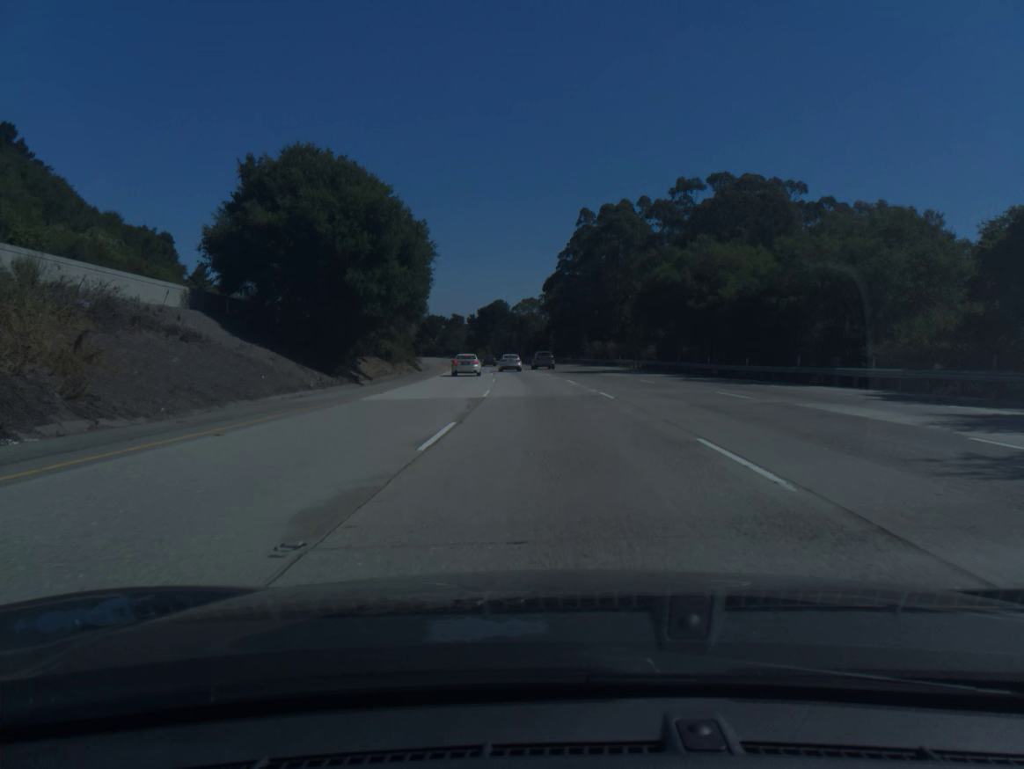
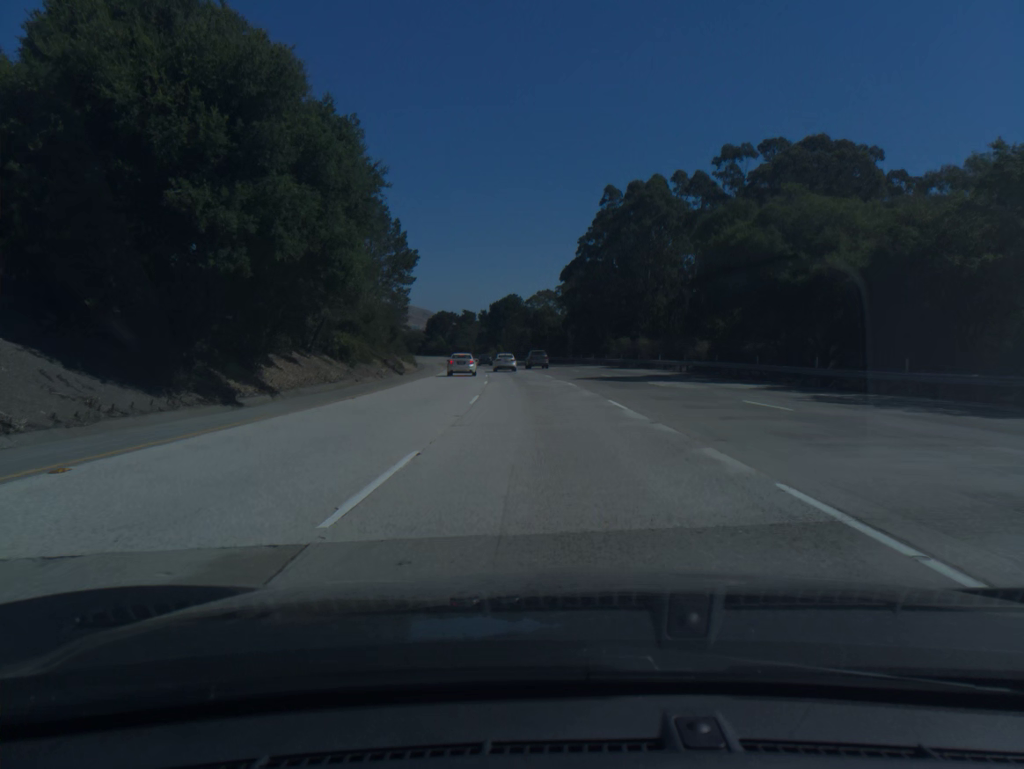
(-0.2, +18.4) m; -1°
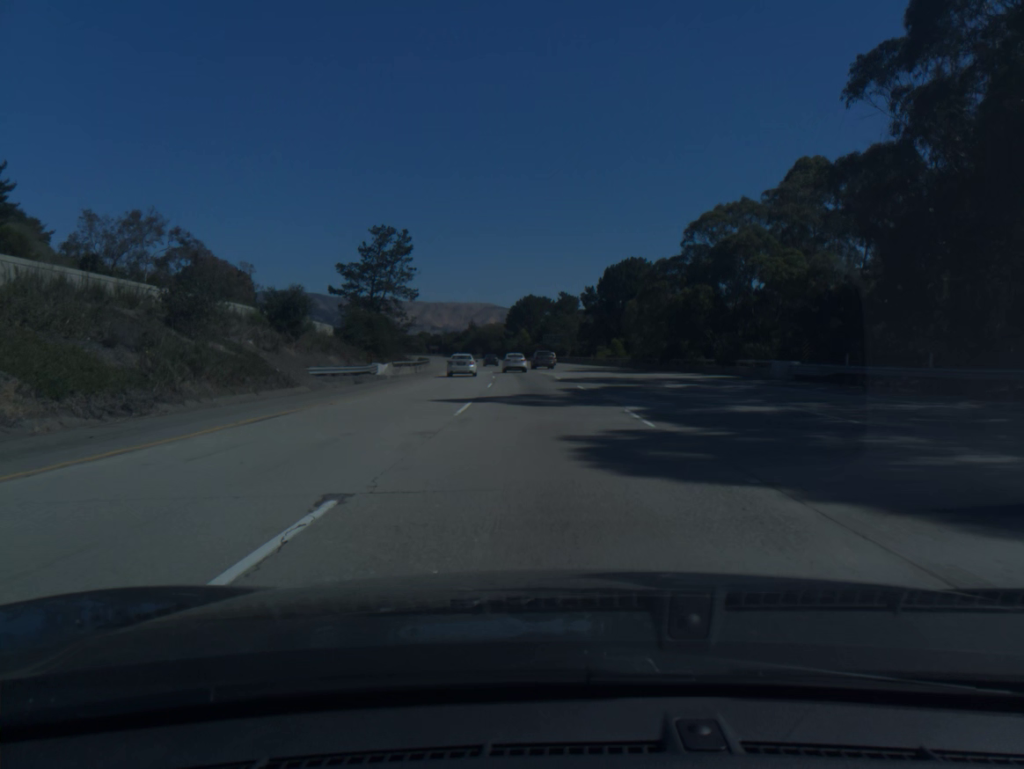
(-6.3, +91.0) m; -8°
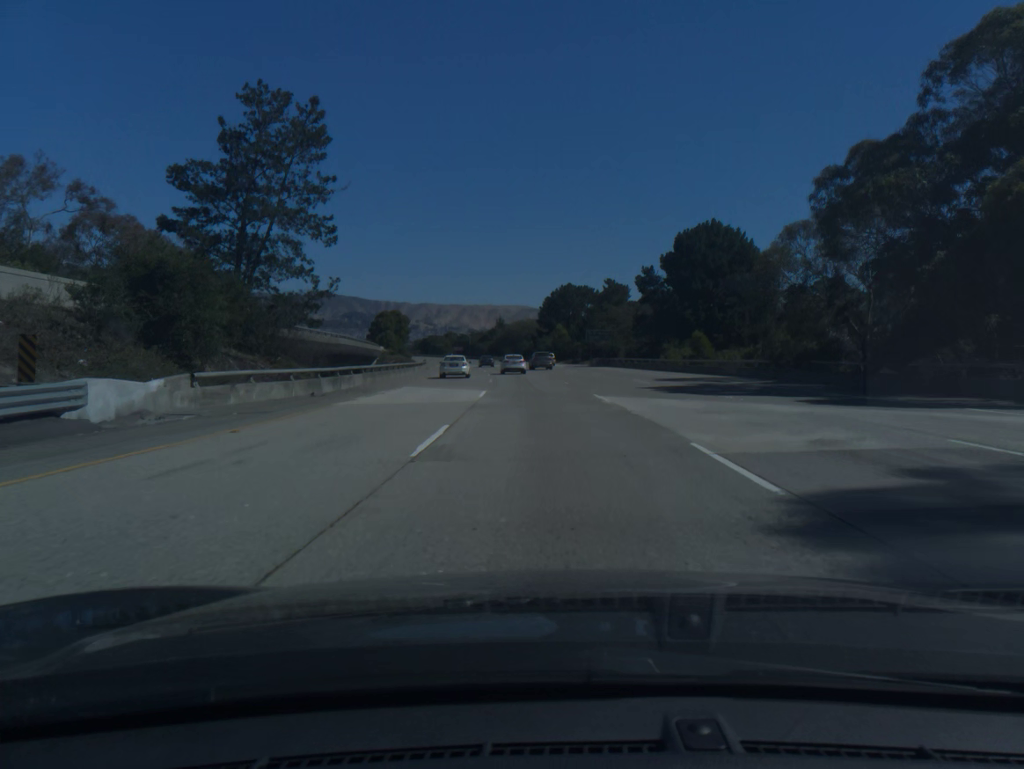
(-0.8, +36.0) m; -3°
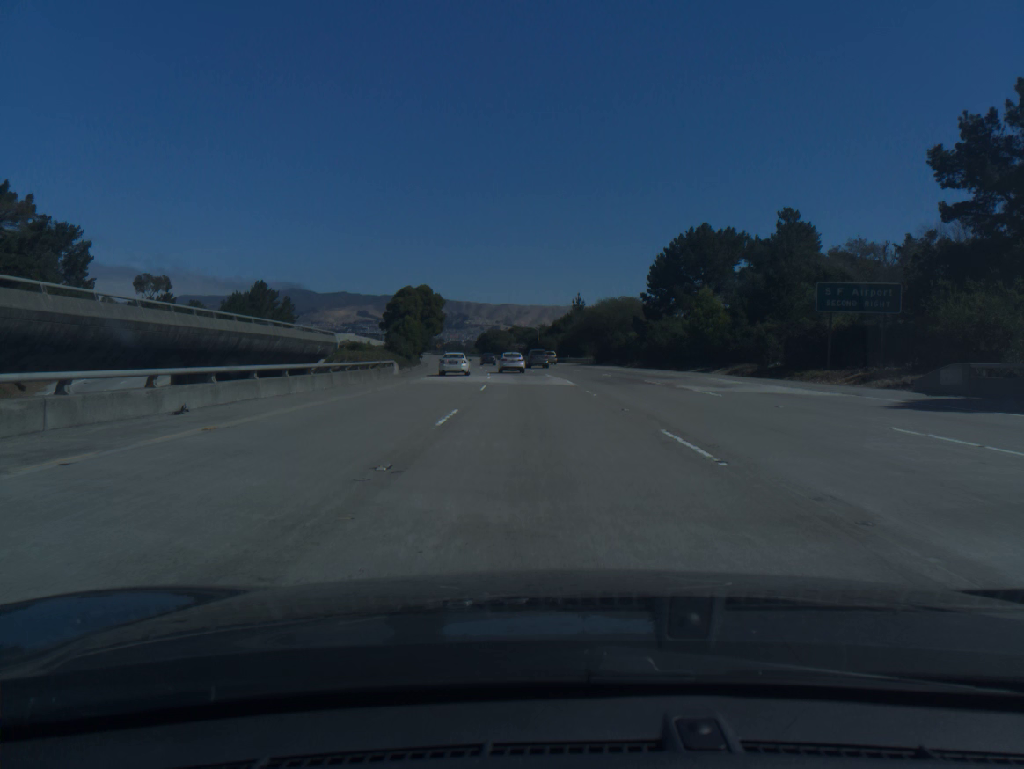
(-3.6, +71.0) m; -6°
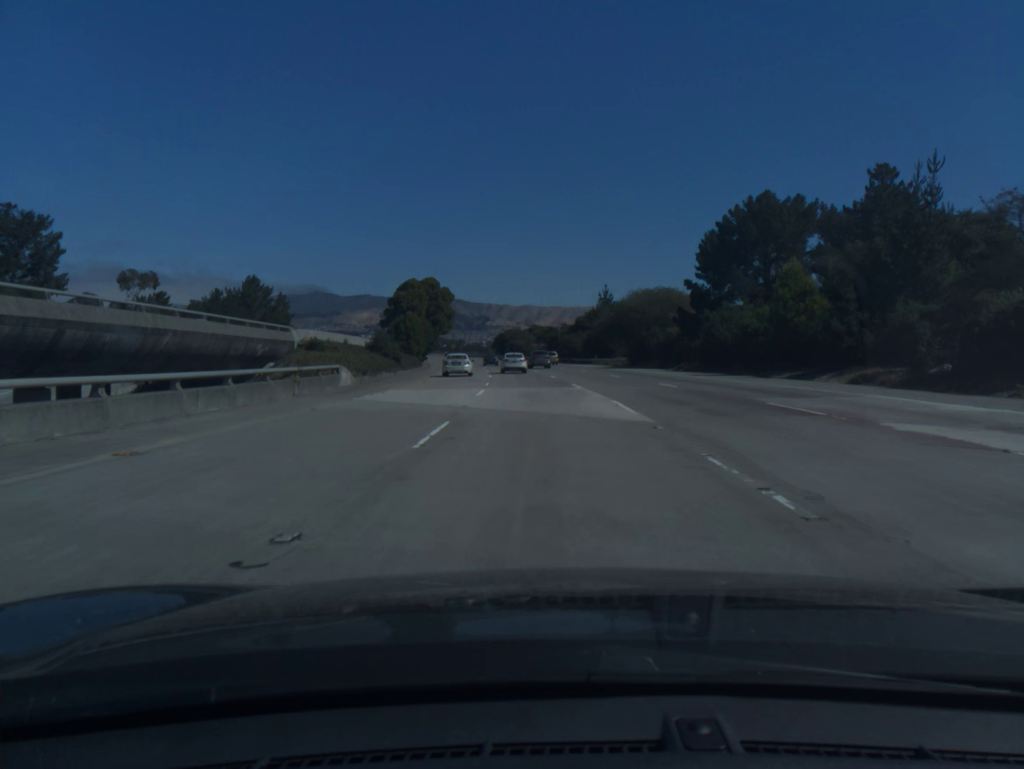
(-0.2, +17.6) m; -1°
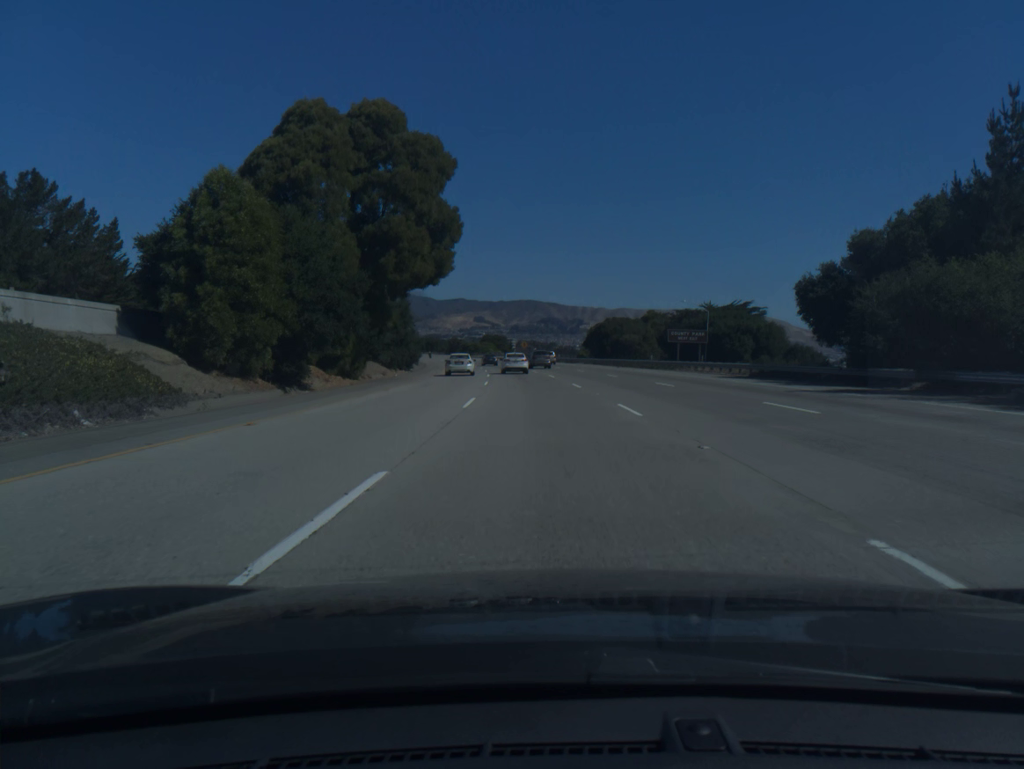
(-5.4, +86.9) m; -7°
